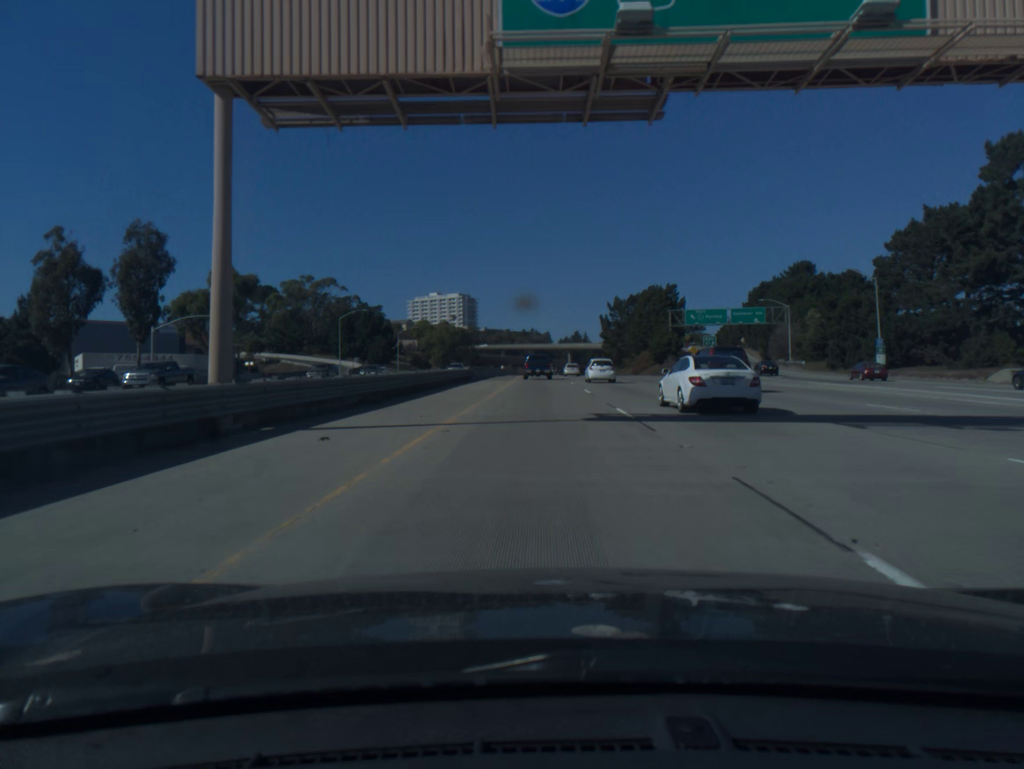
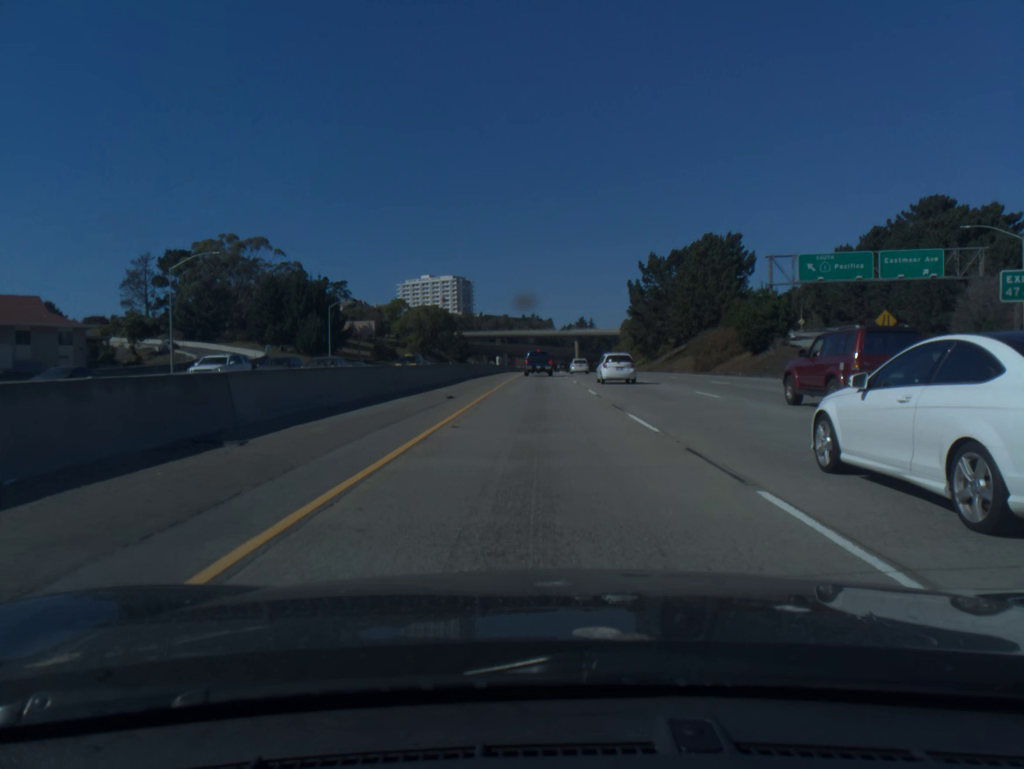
(0.0, +56.3) m; 0°
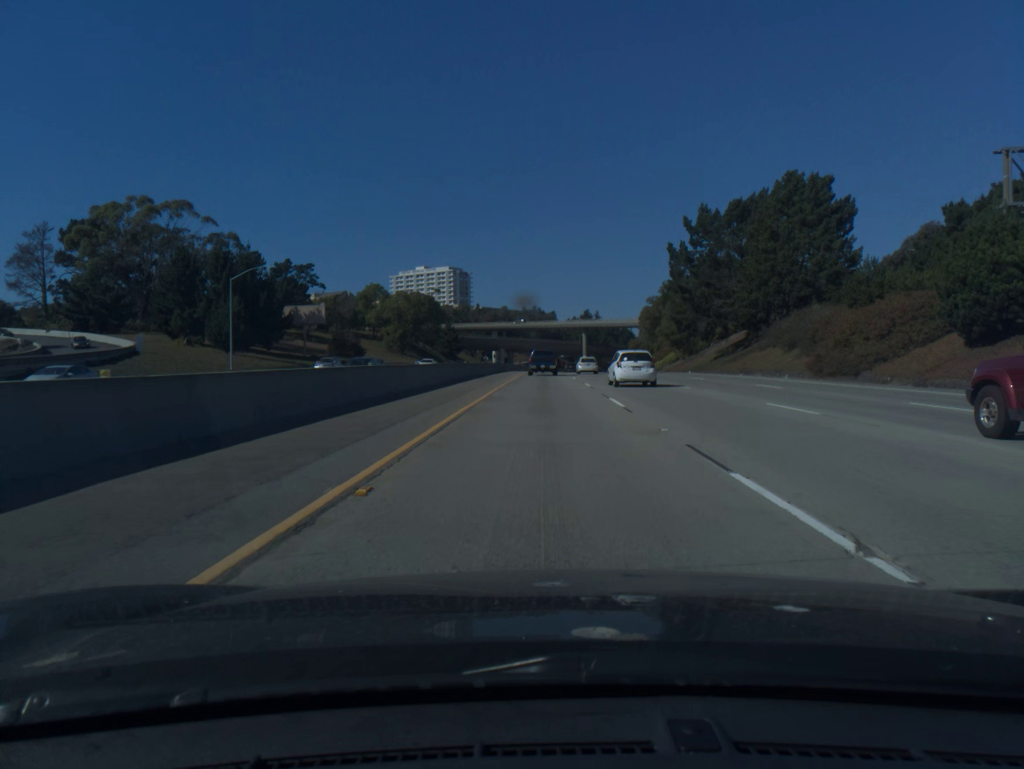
(-0.1, +37.1) m; 0°
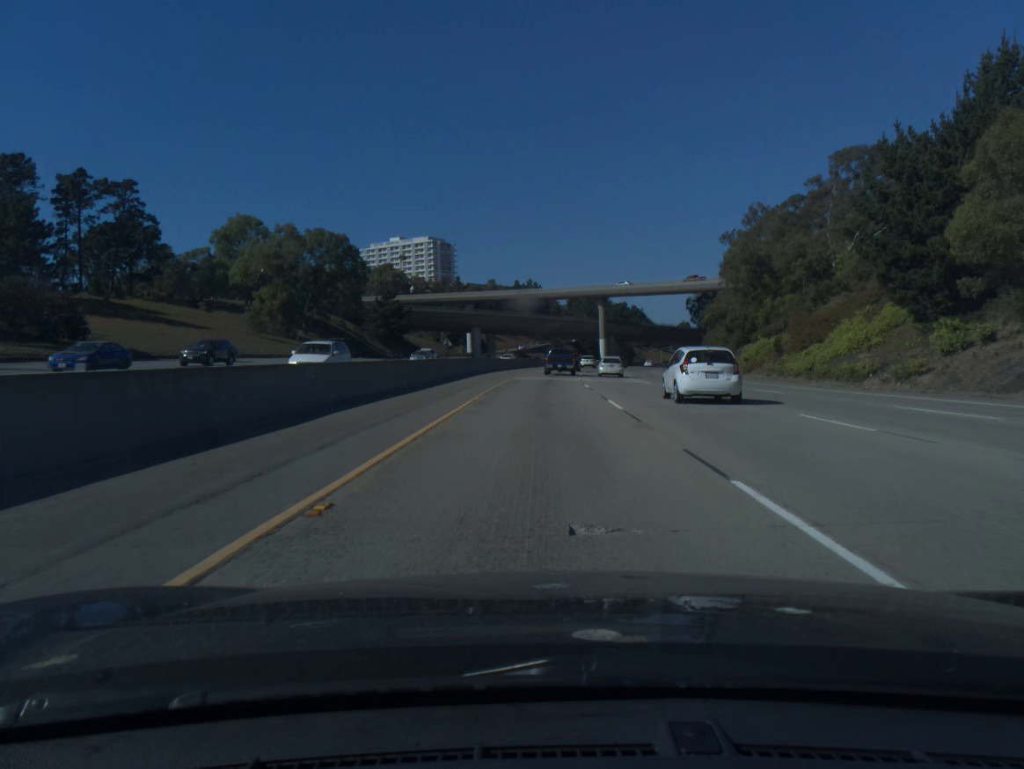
(+0.4, +88.4) m; 0°
